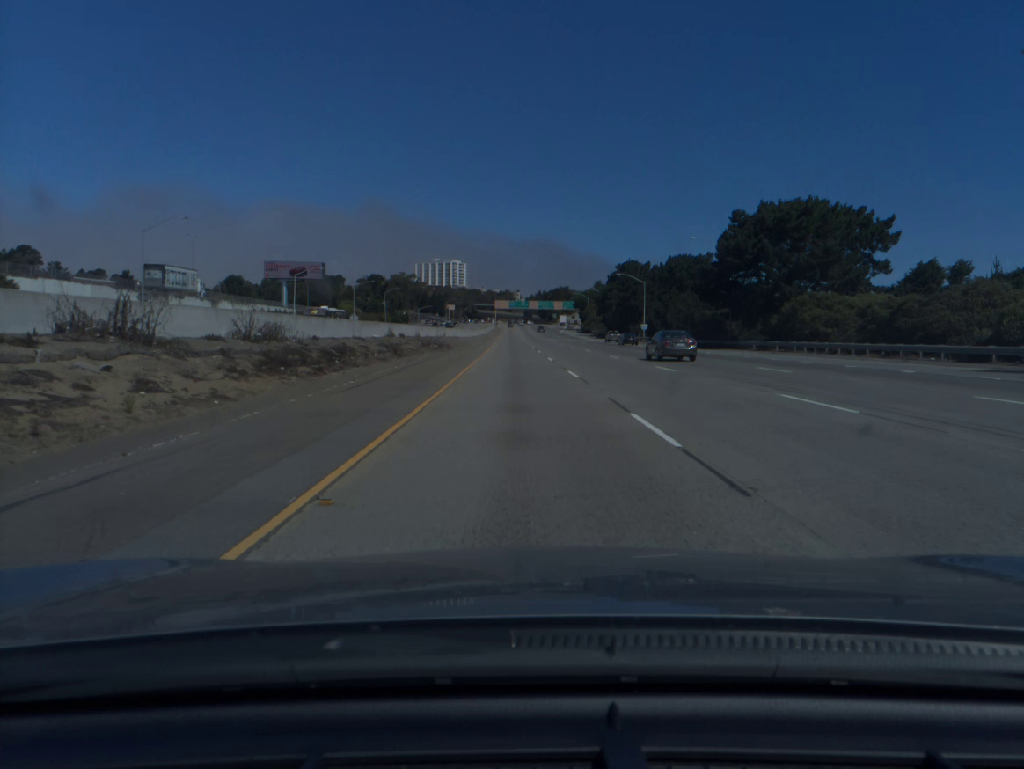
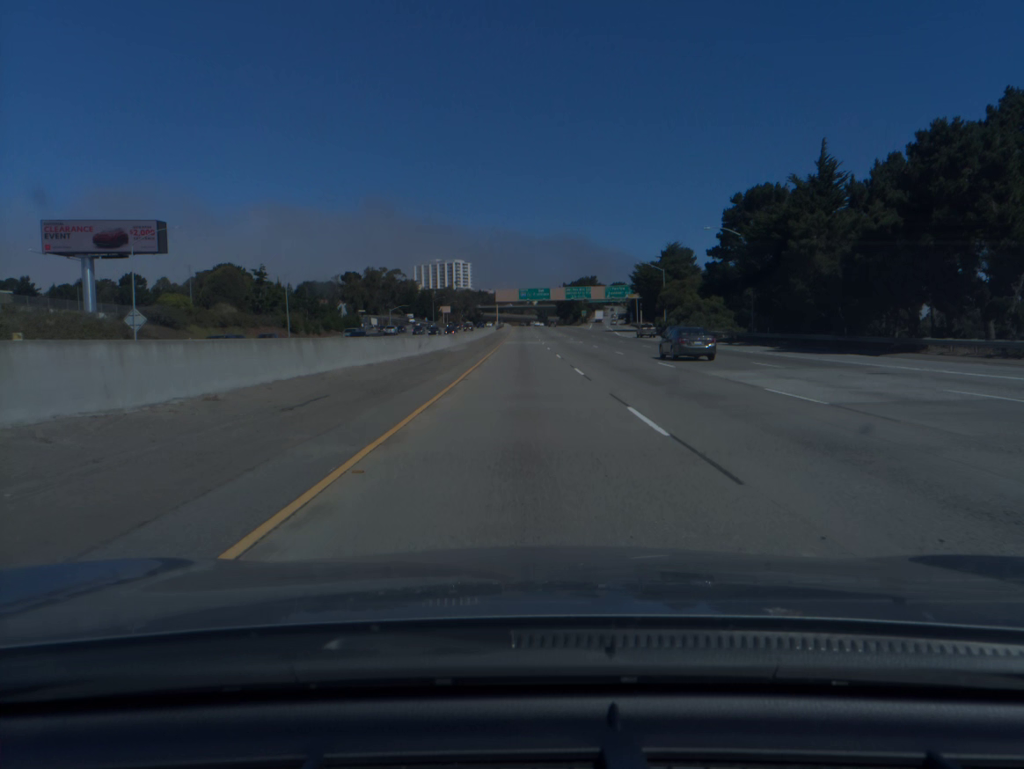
(-1.6, +100.8) m; -1°
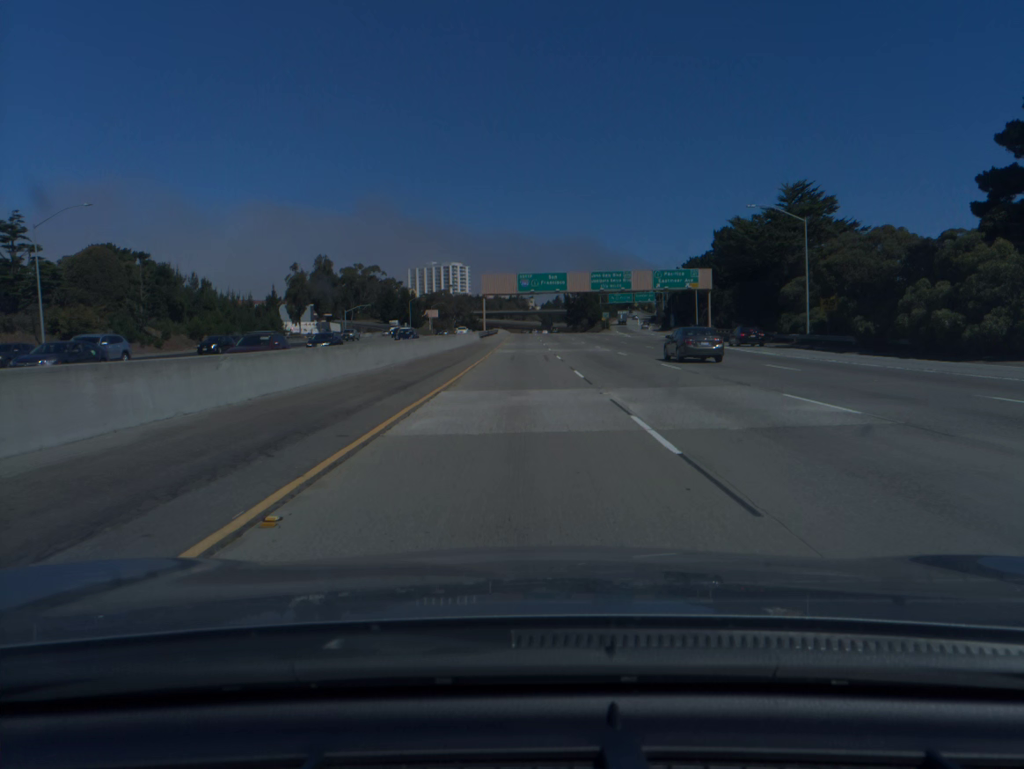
(+0.1, +60.2) m; 0°
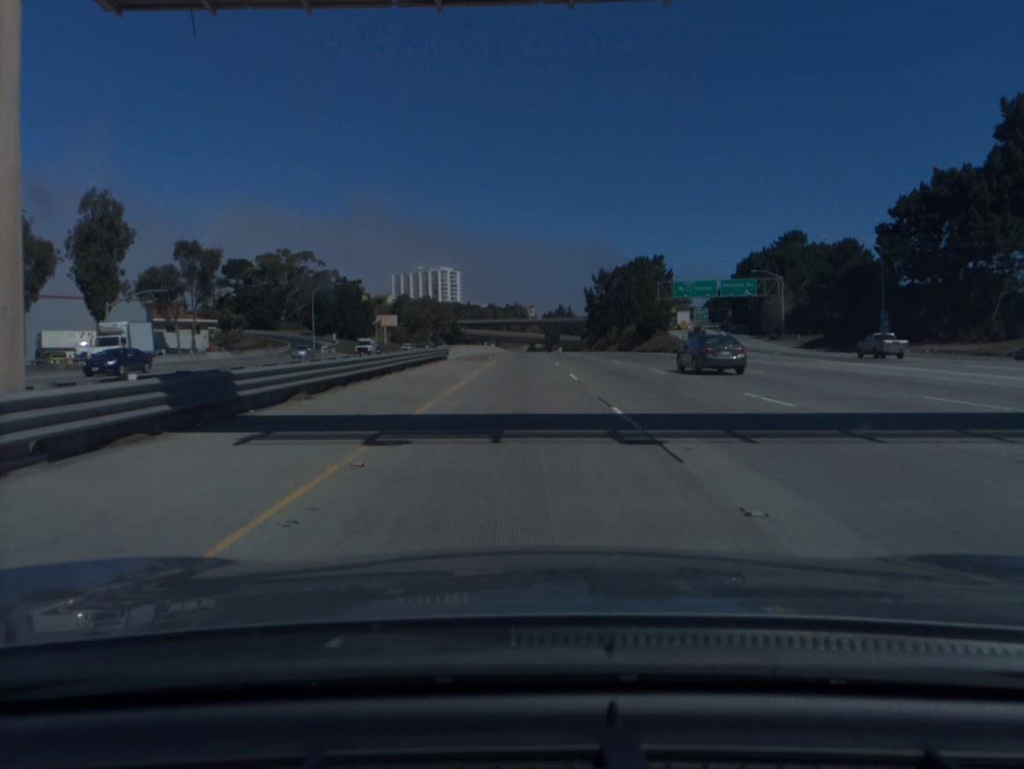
(0.0, +99.5) m; 0°
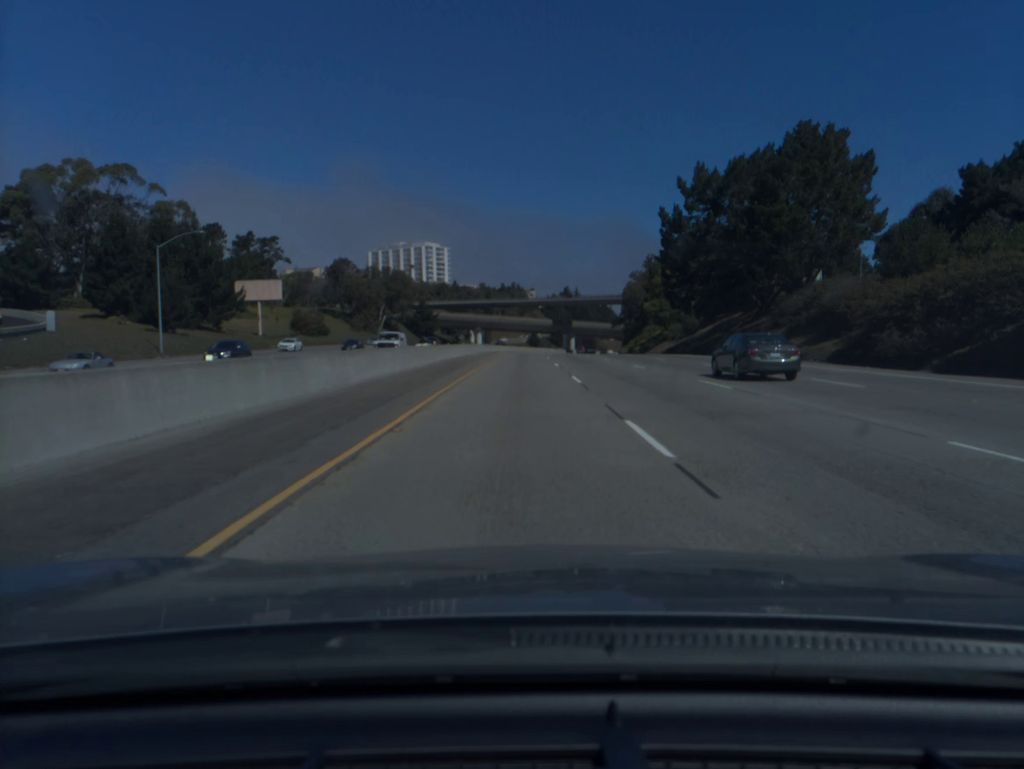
(-0.1, +98.9) m; 0°
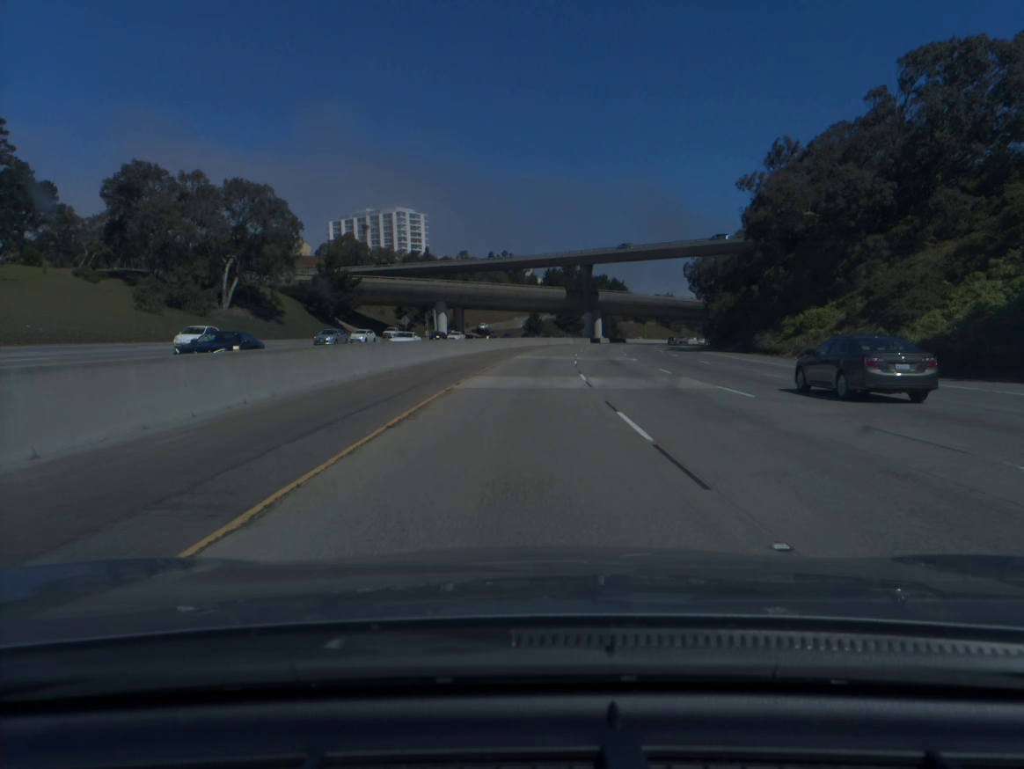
(0.0, +100.4) m; 0°
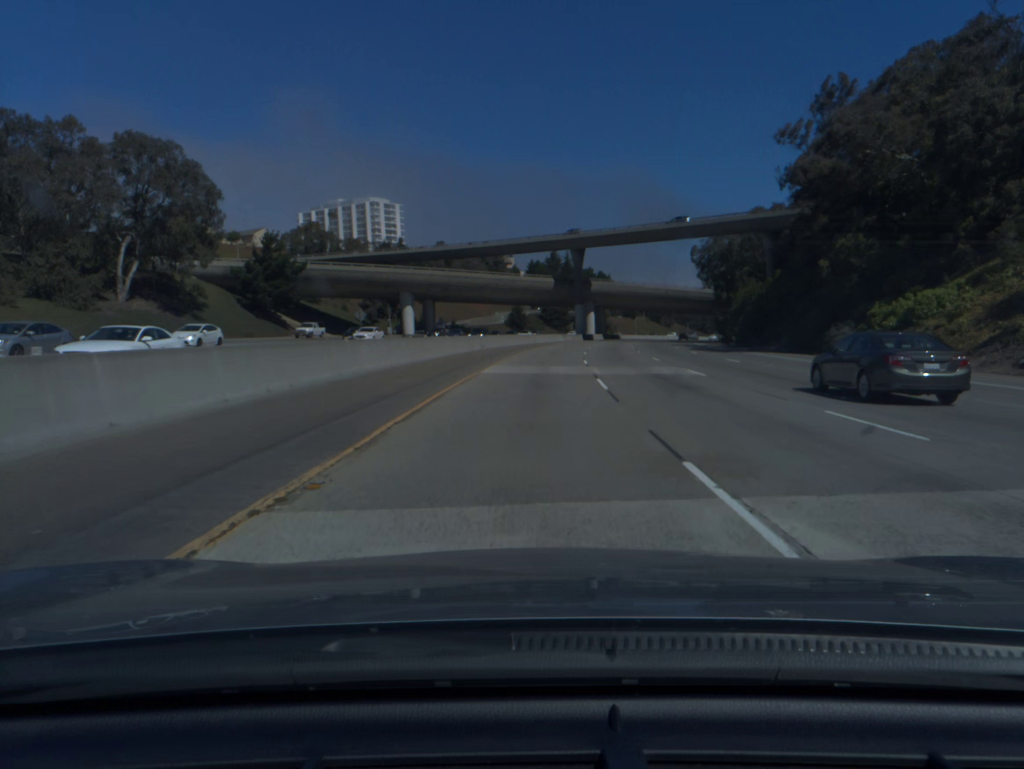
(+0.2, +20.4) m; +1°
